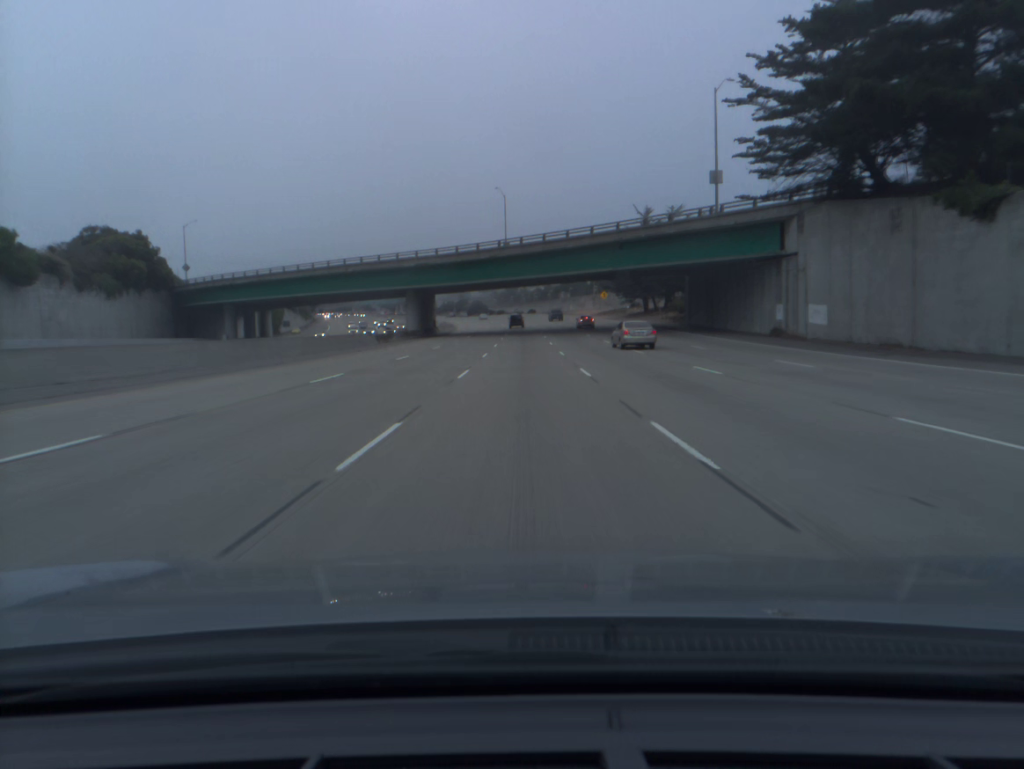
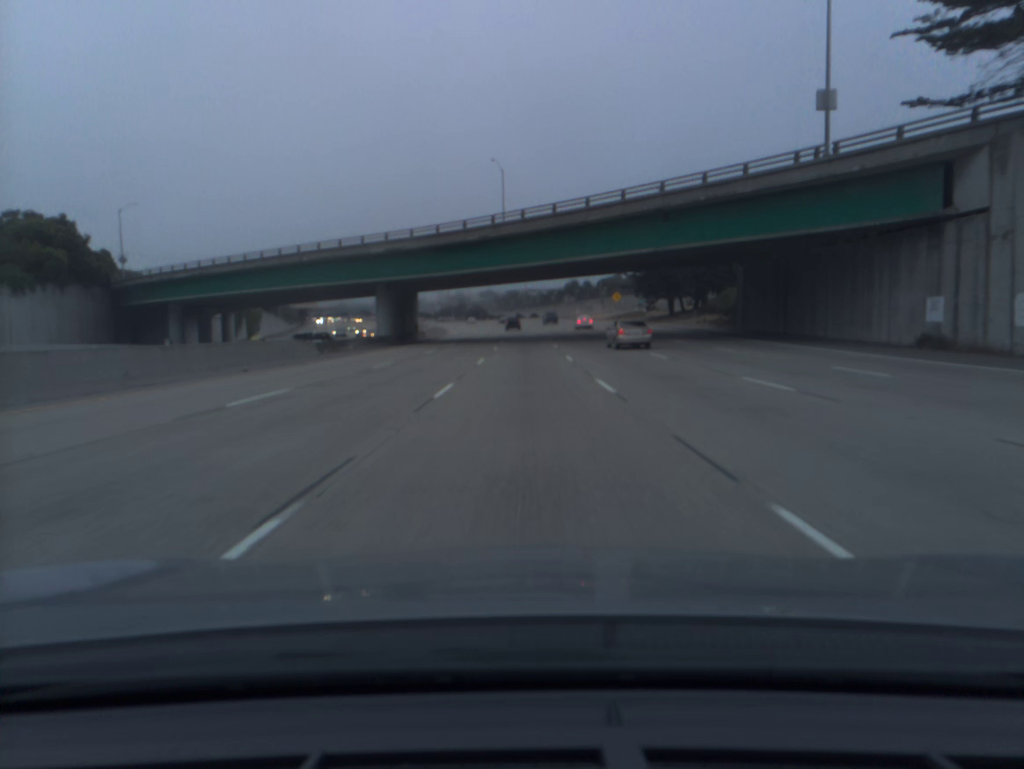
(0.0, +20.1) m; 0°
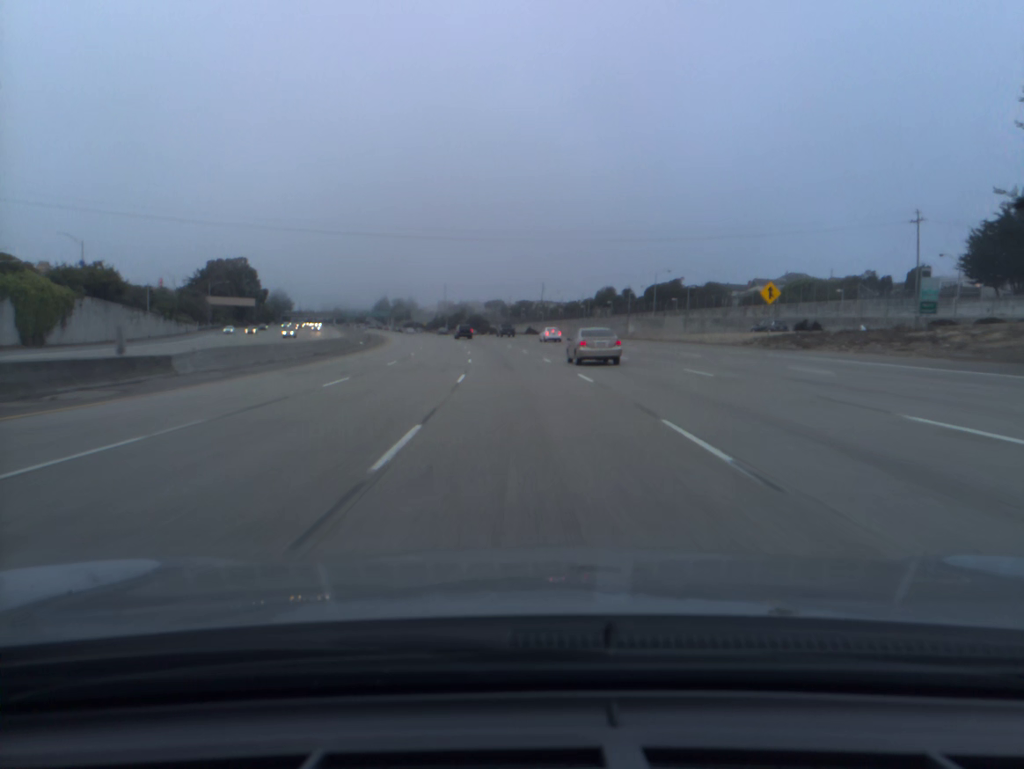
(-0.3, +79.5) m; -1°
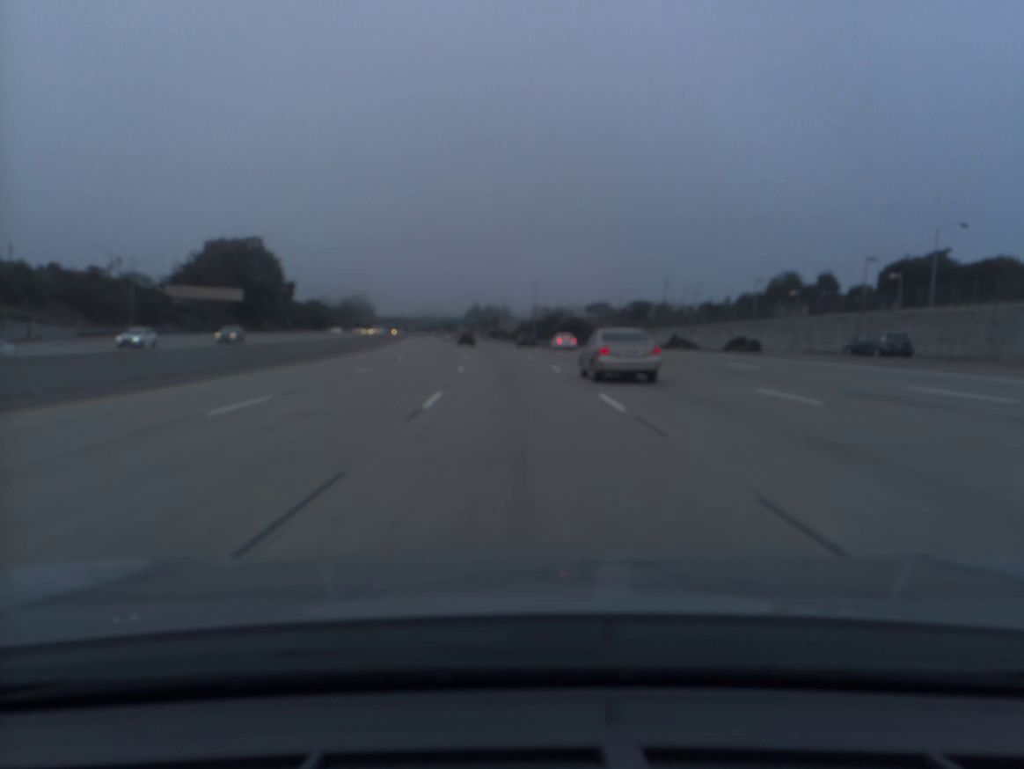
(-4.4, +78.9) m; -7°
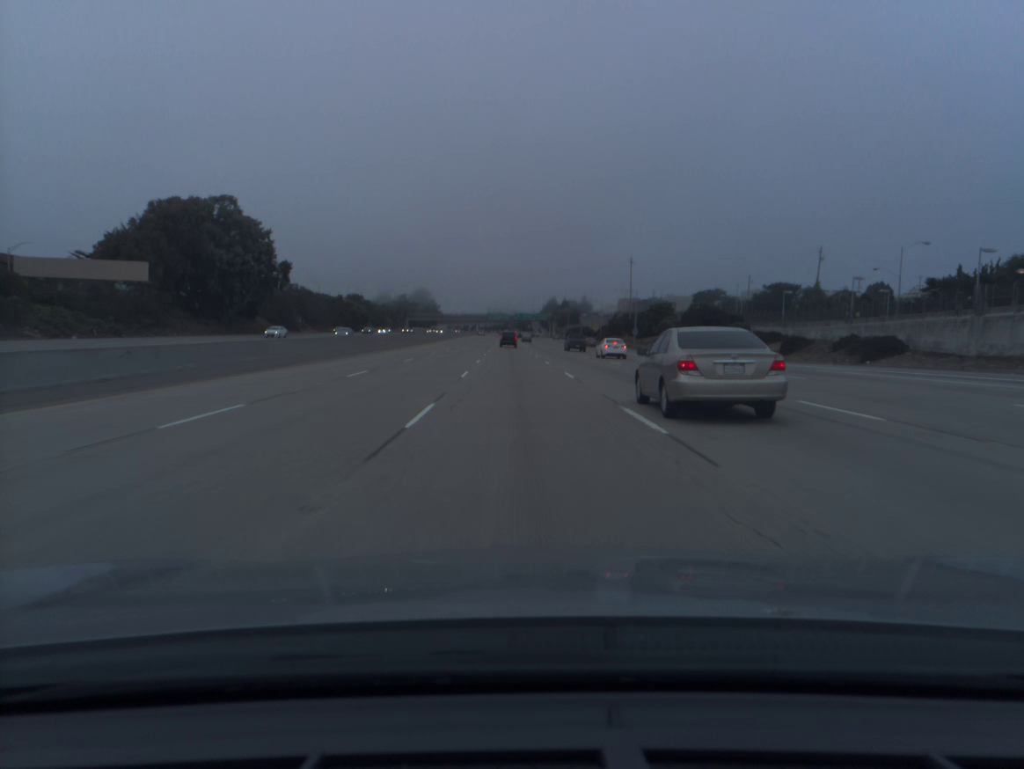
(-2.7, +59.5) m; -6°
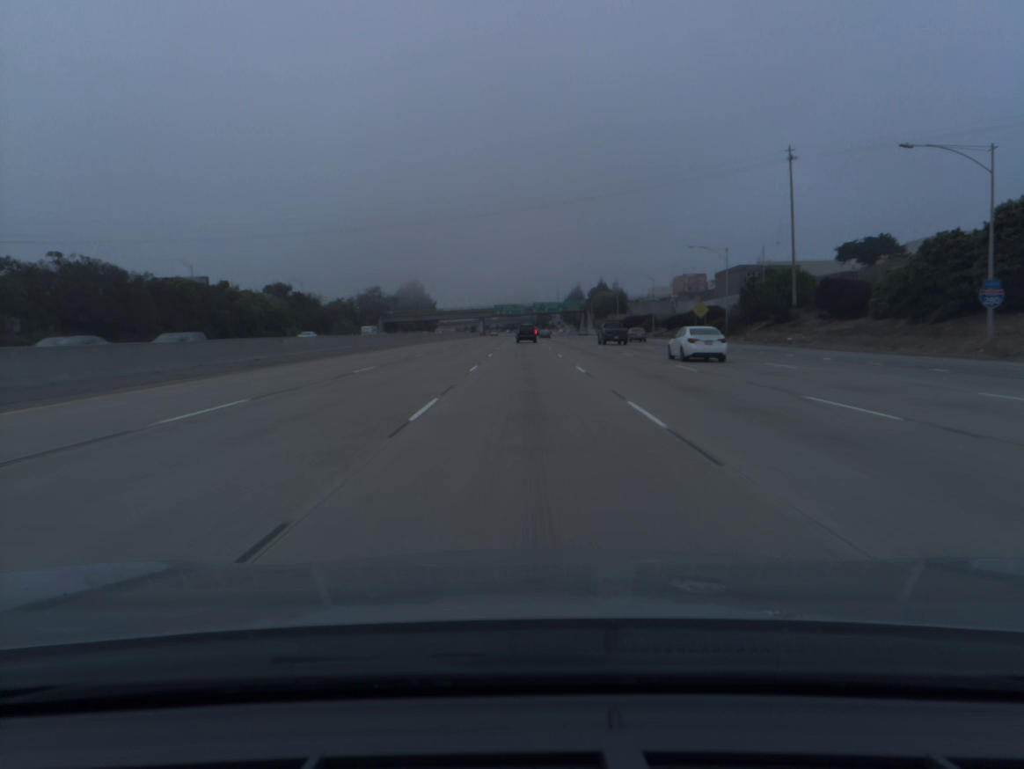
(-2.2, +99.8) m; -1°
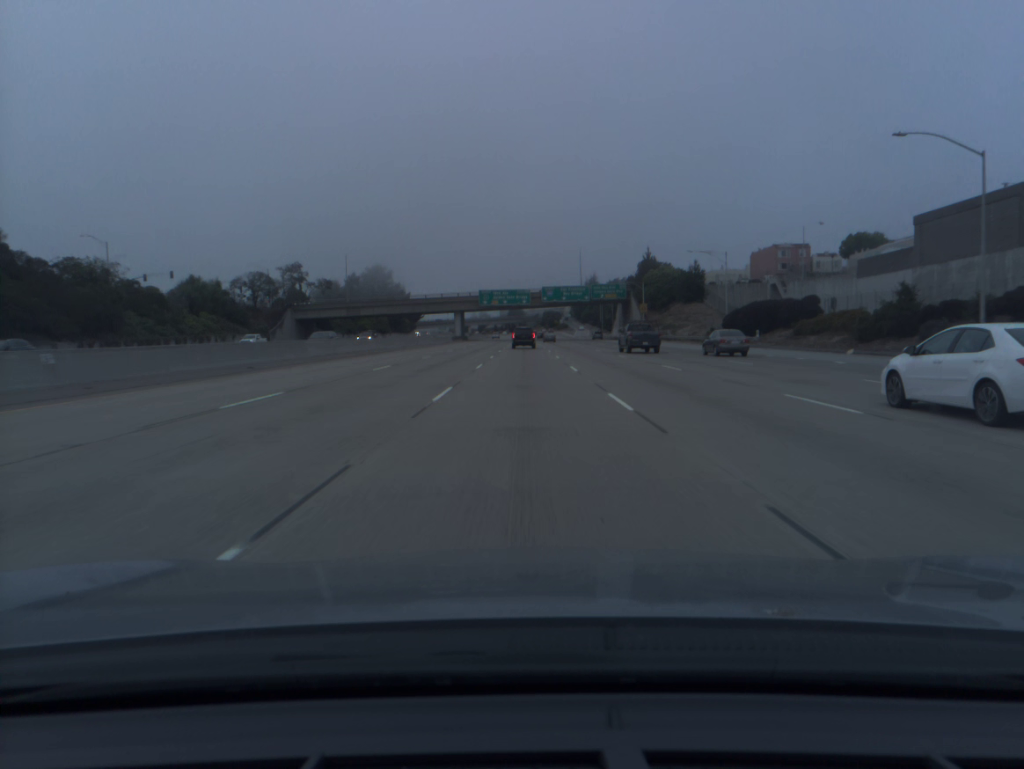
(-0.1, +97.1) m; 0°
